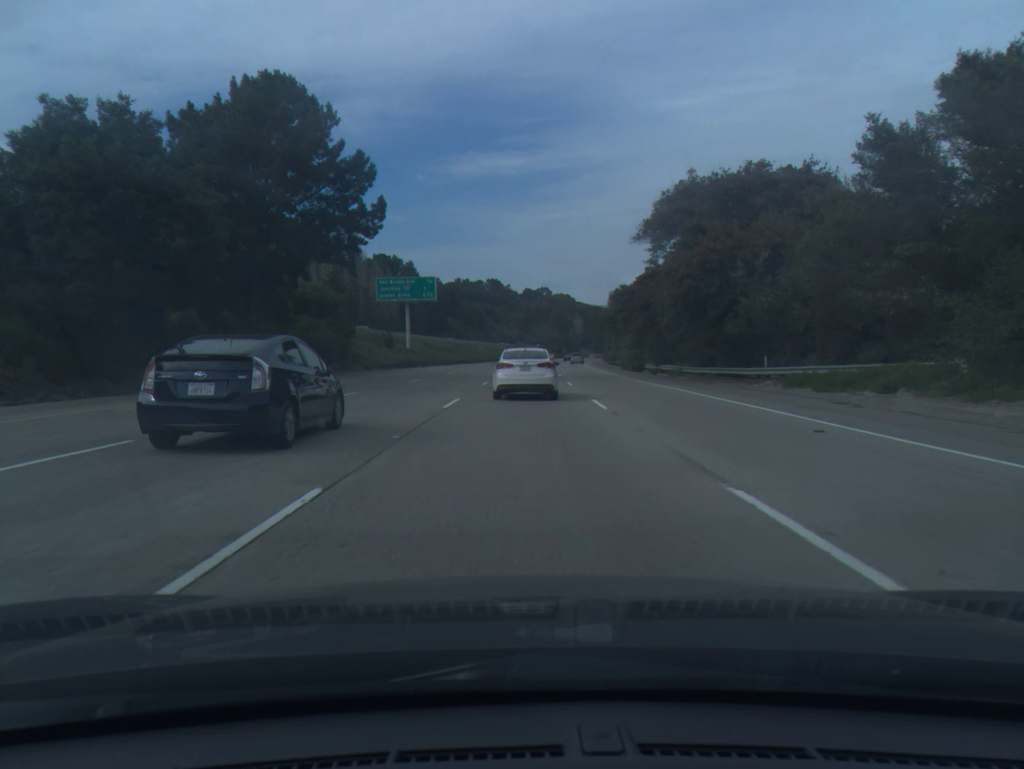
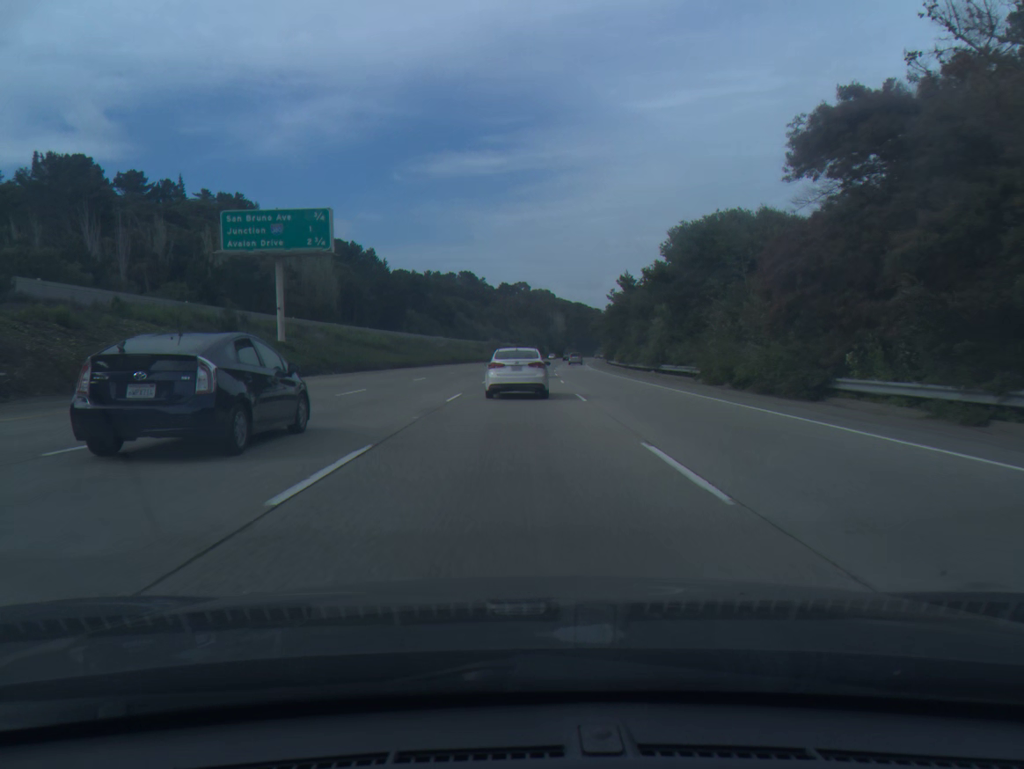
(+0.7, +40.9) m; +2°
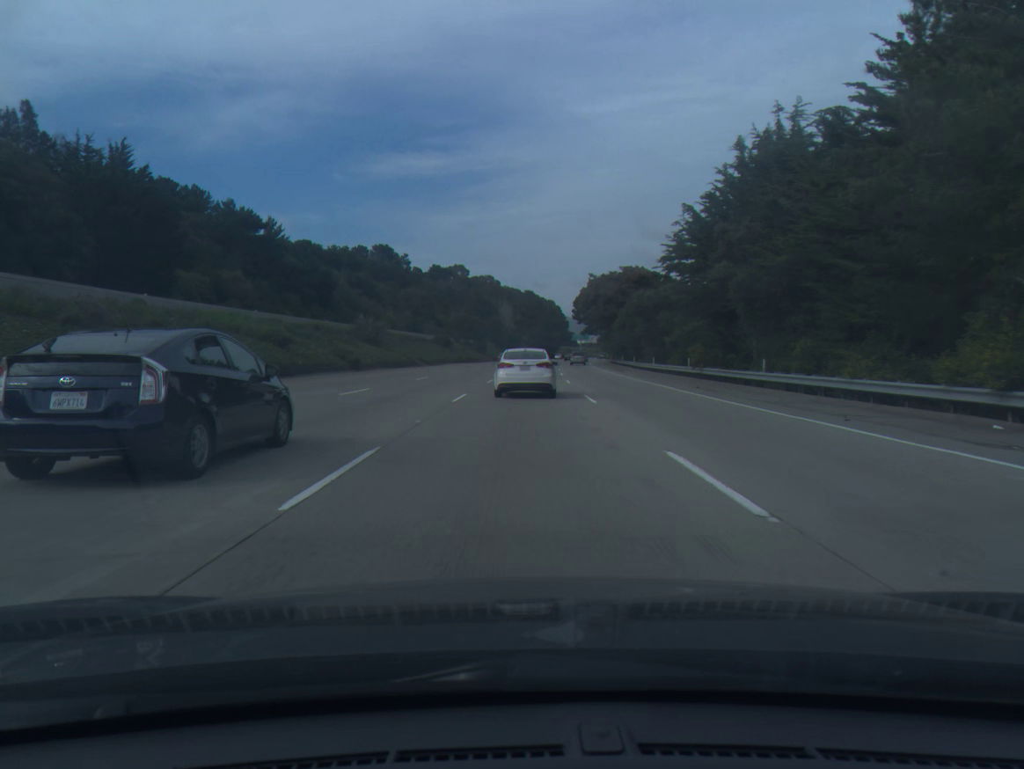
(+3.5, +102.2) m; +4°
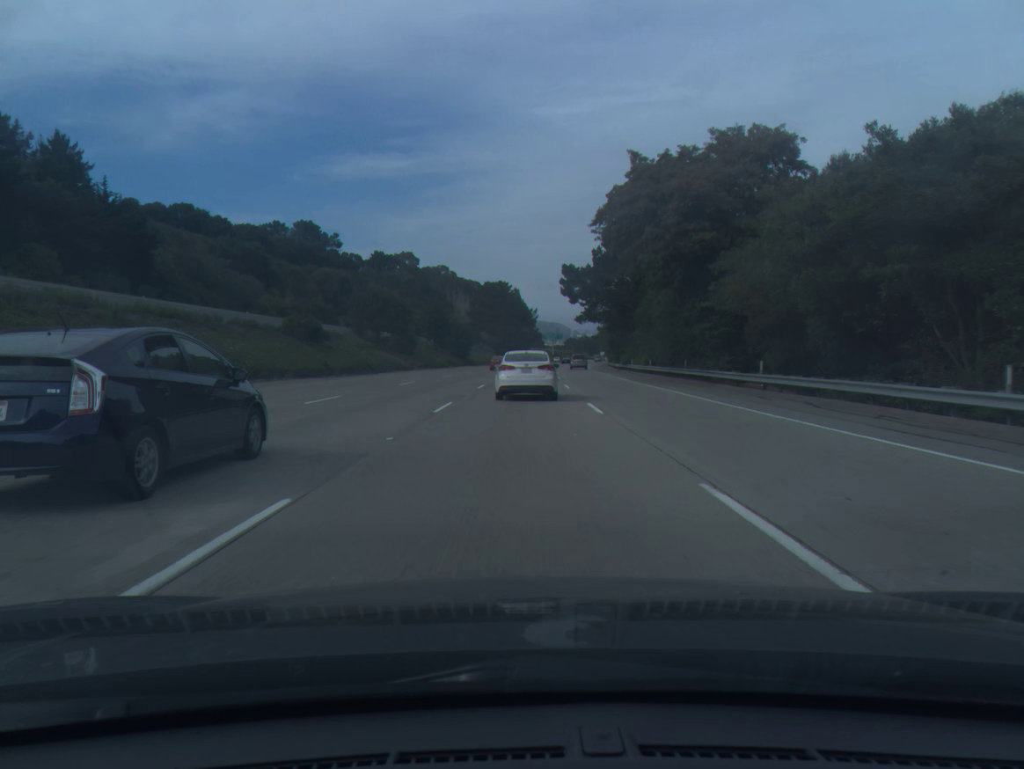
(+1.5, +61.6) m; +3°
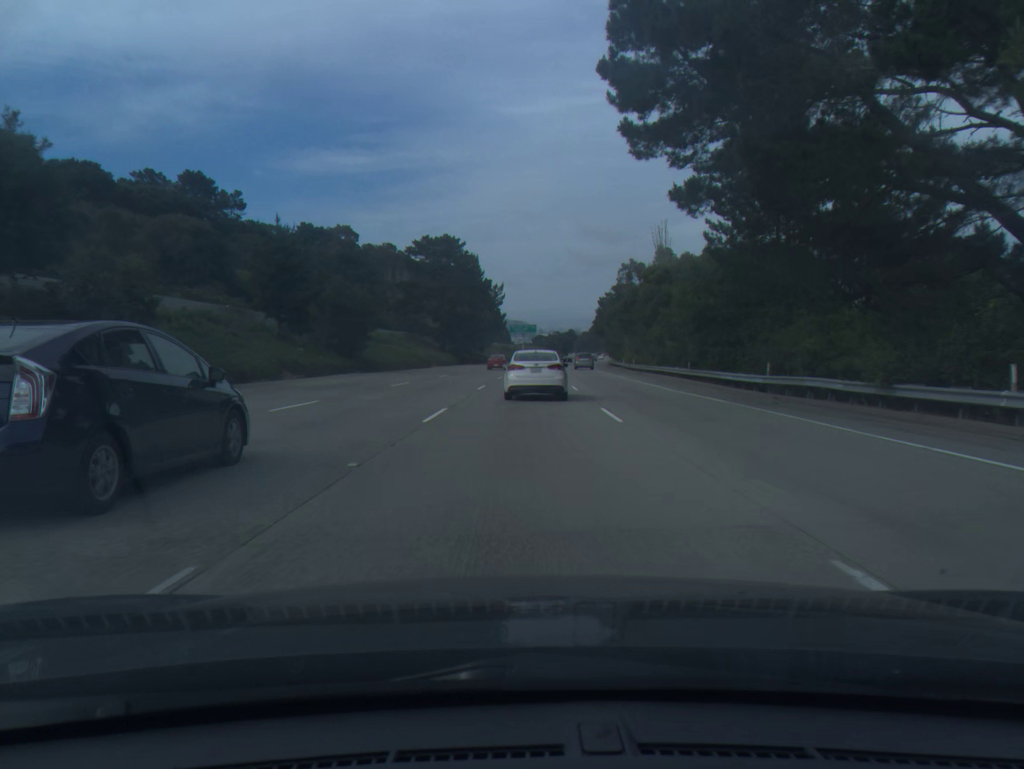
(+1.2, +61.3) m; +3°
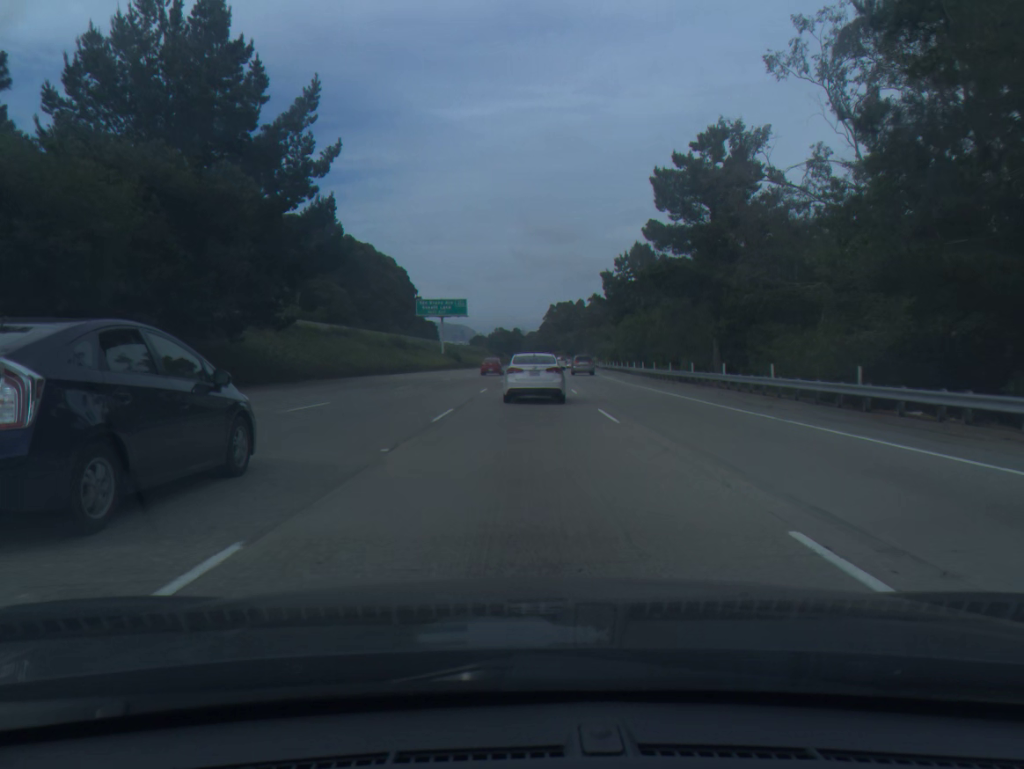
(+3.7, +100.6) m; +4°
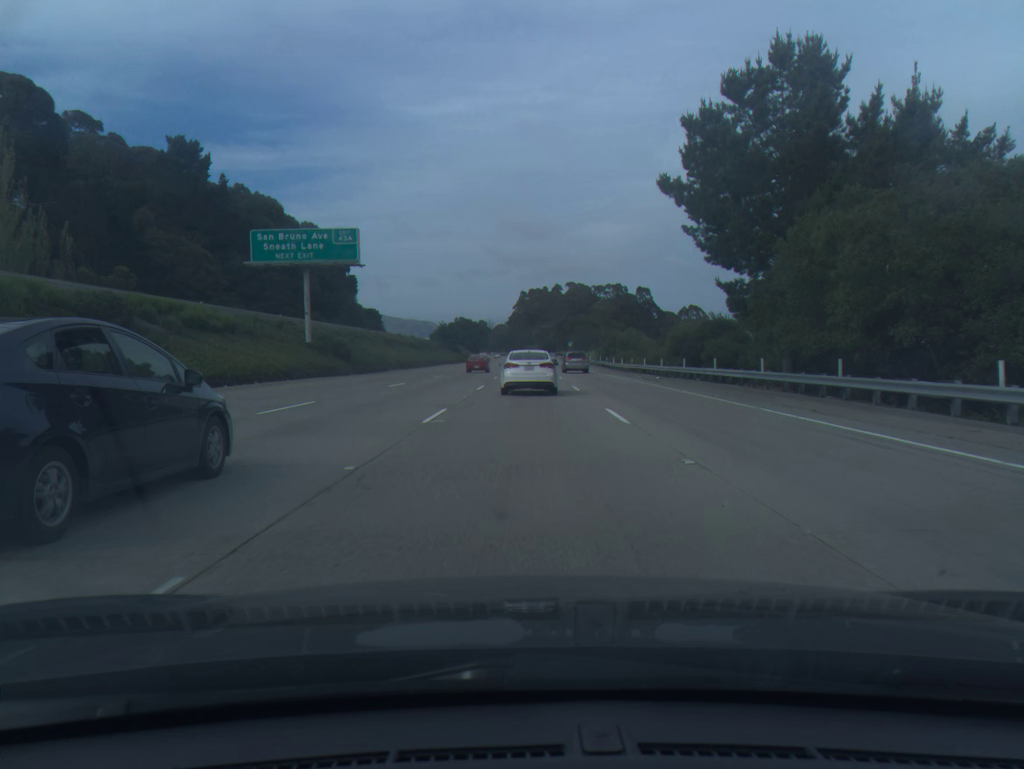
(+1.5, +59.9) m; +2°
